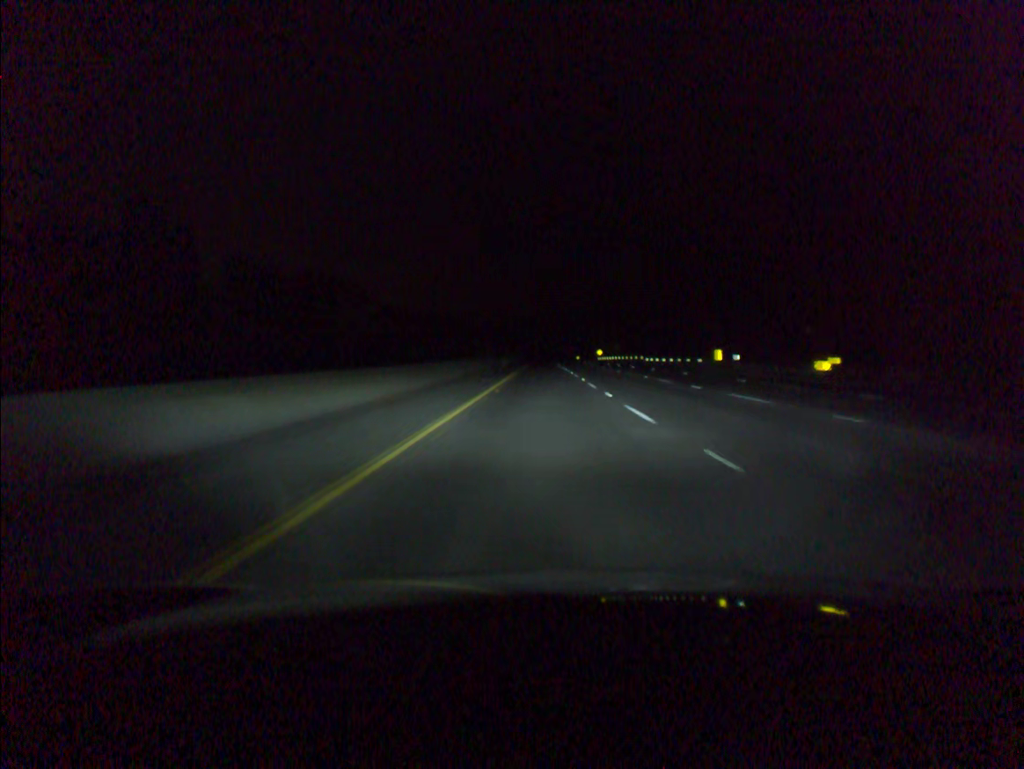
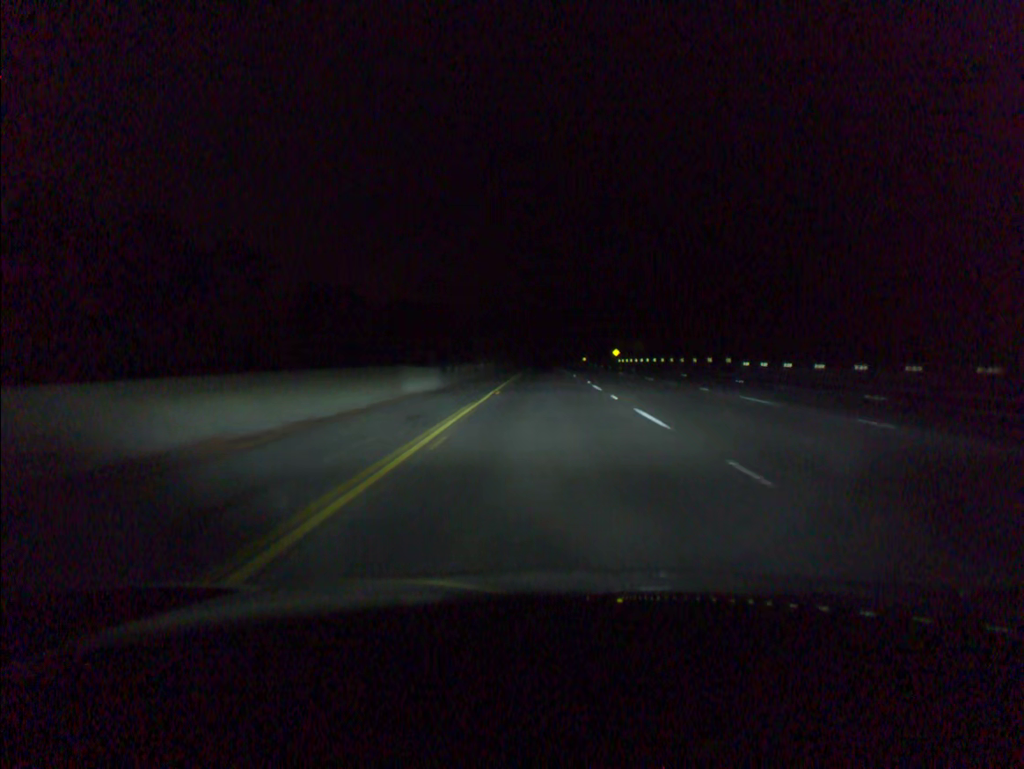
(-0.1, +58.9) m; 0°
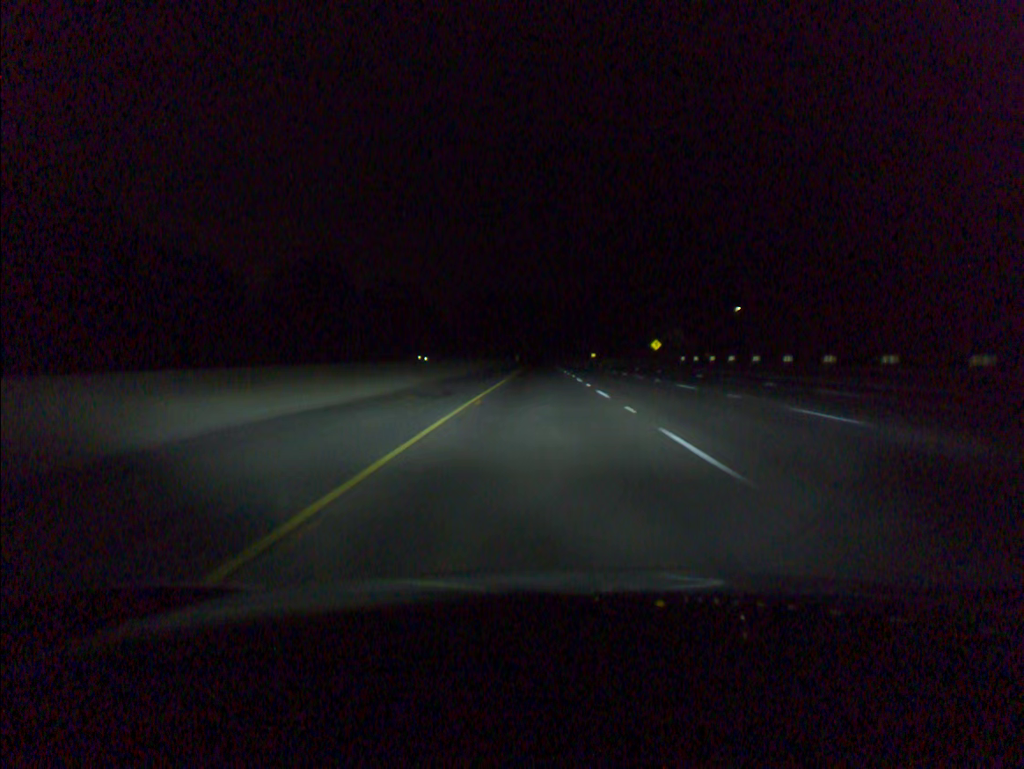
(+0.2, +78.6) m; 0°
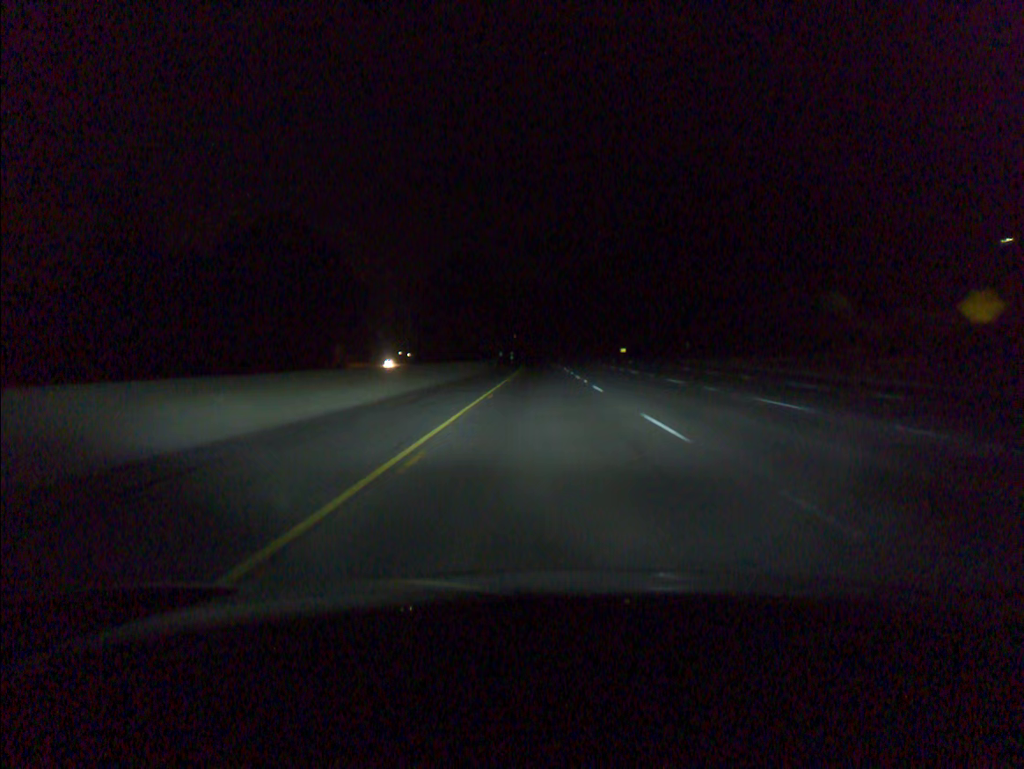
(-0.3, +98.5) m; 0°
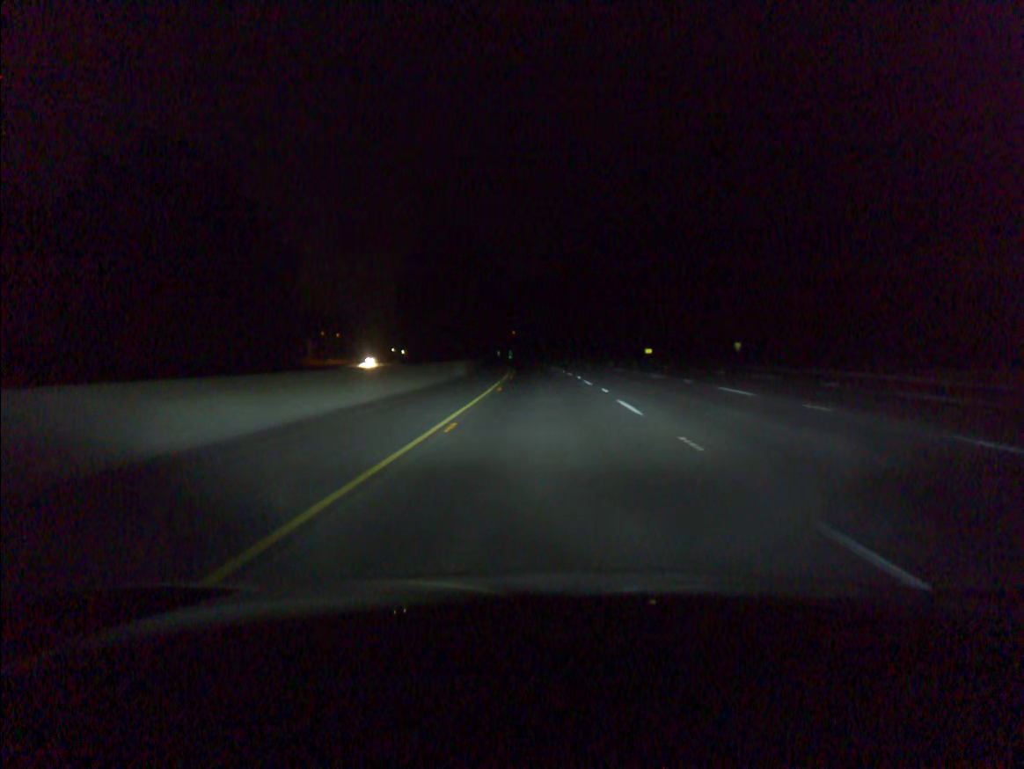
(0.0, +39.4) m; 0°
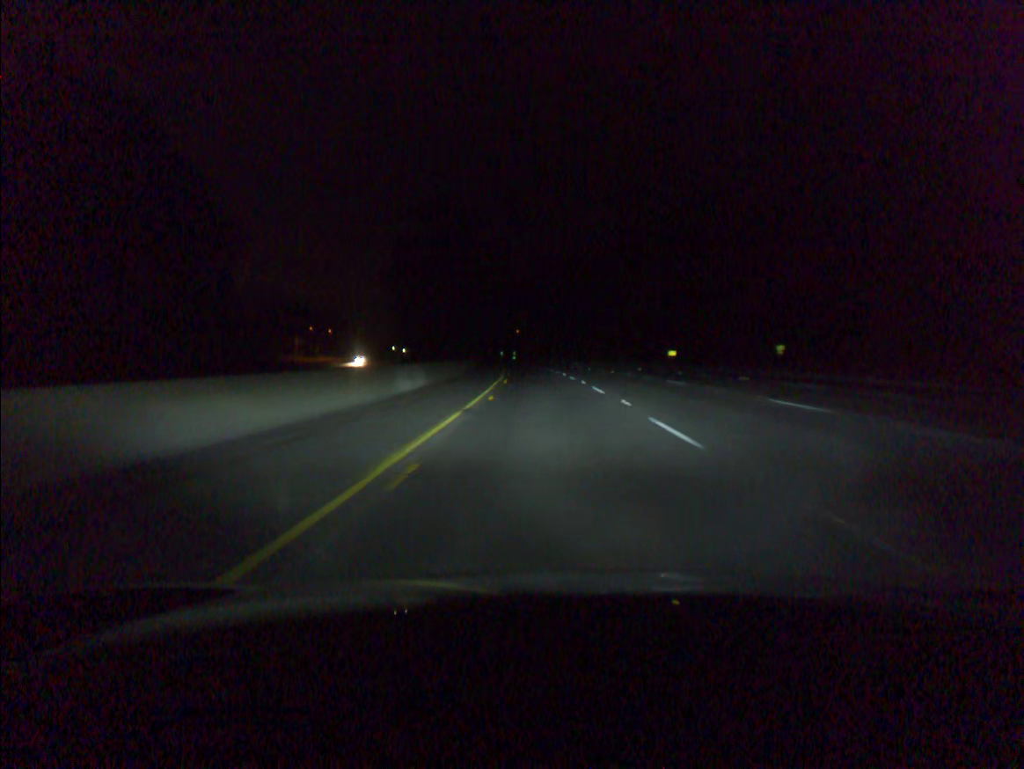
(-0.1, +19.7) m; 0°
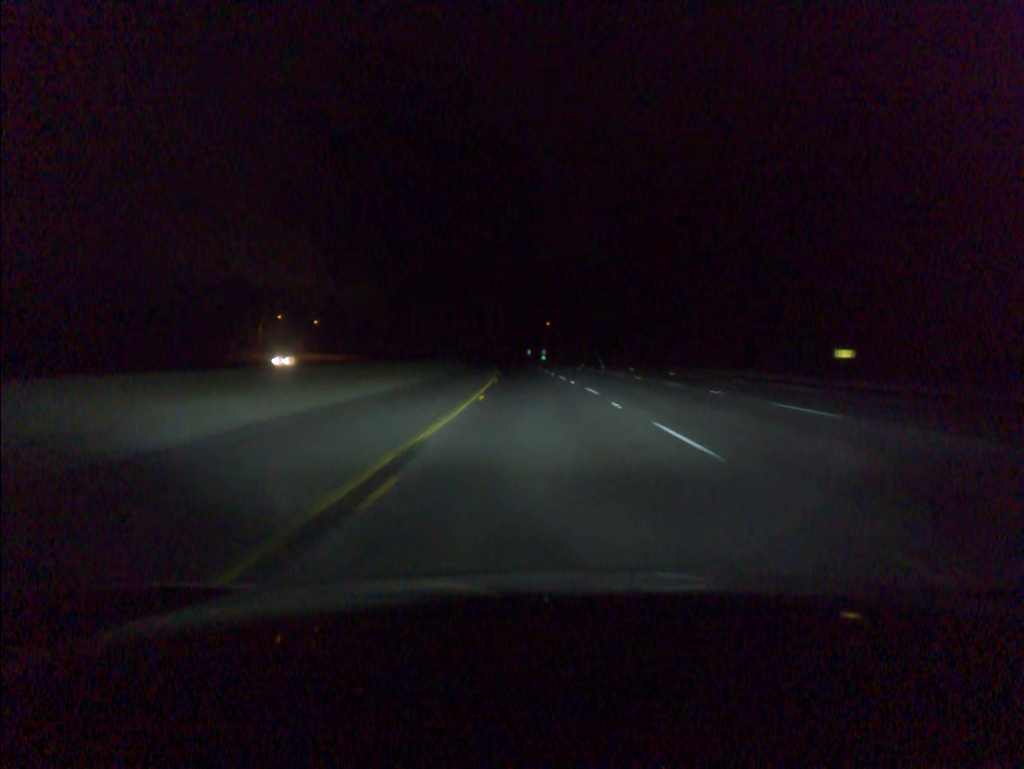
(-1.1, +59.1) m; -2°
